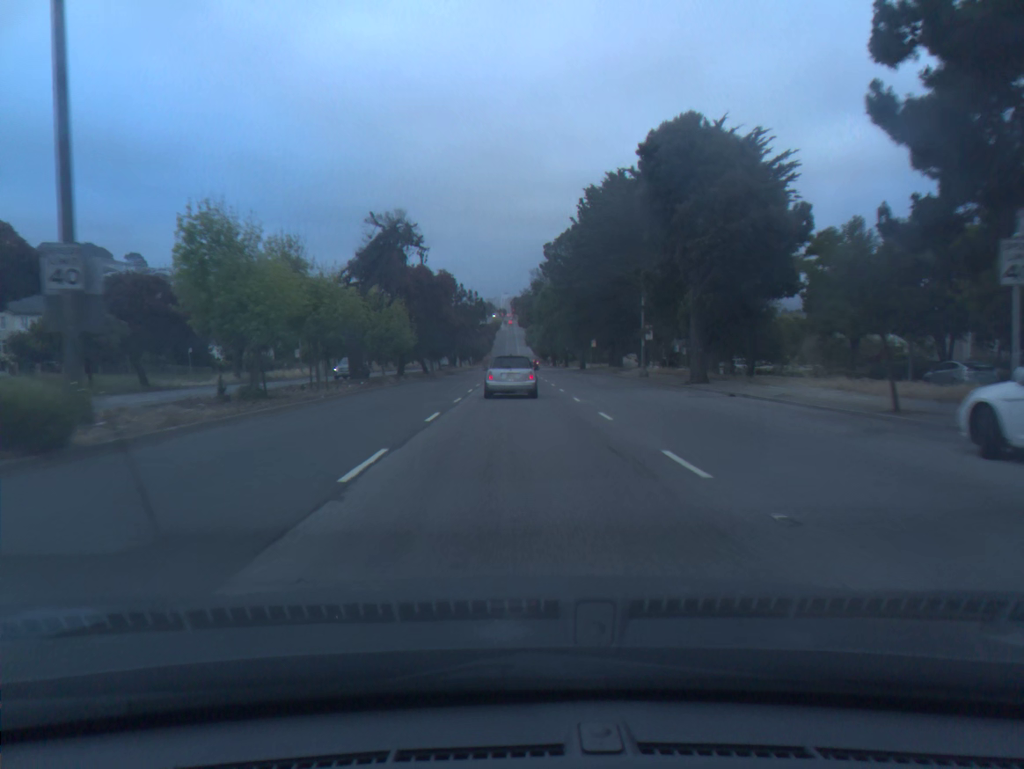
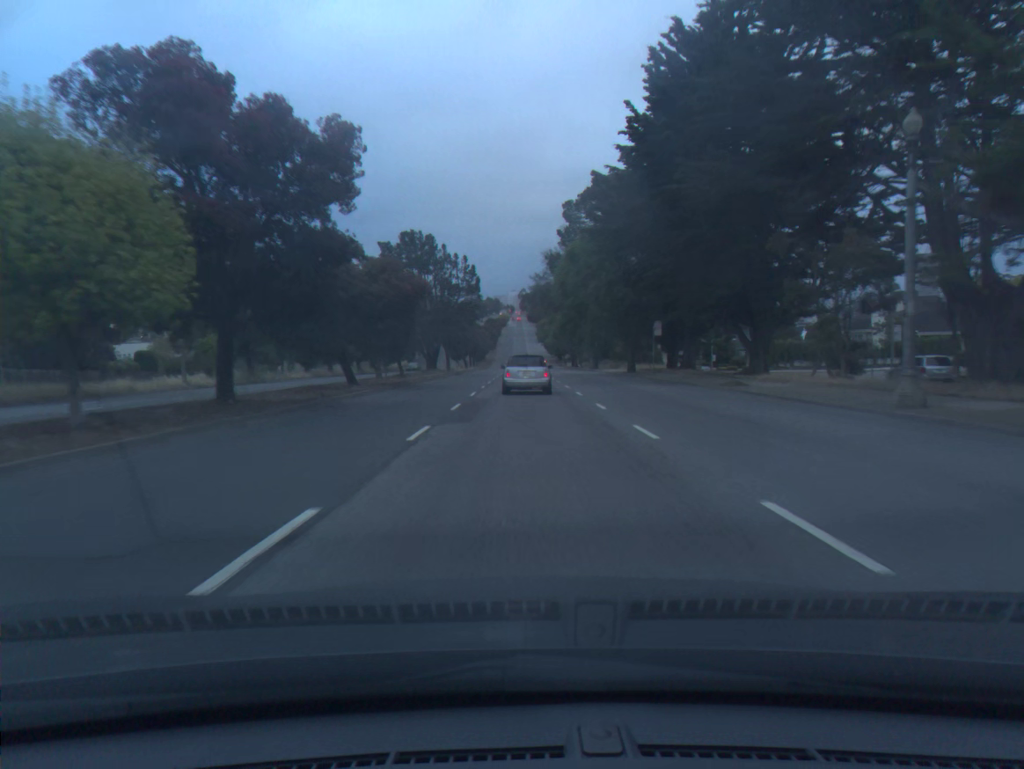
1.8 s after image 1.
(-0.2, +33.2) m; 0°
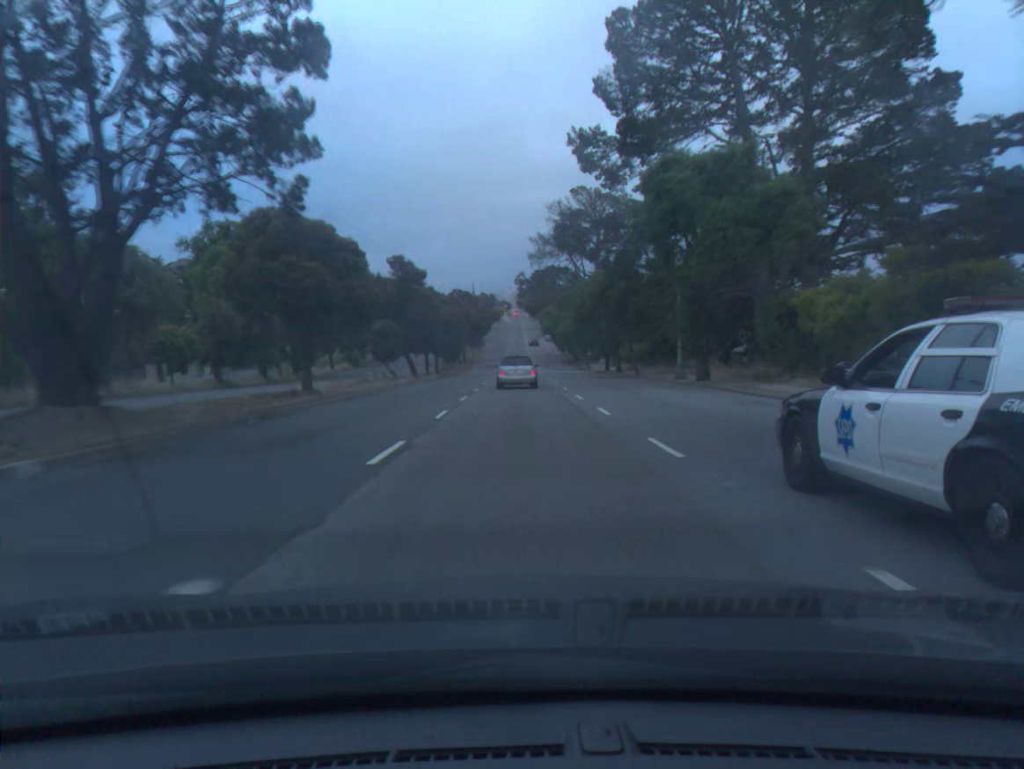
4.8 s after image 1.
(+0.2, +53.4) m; 0°
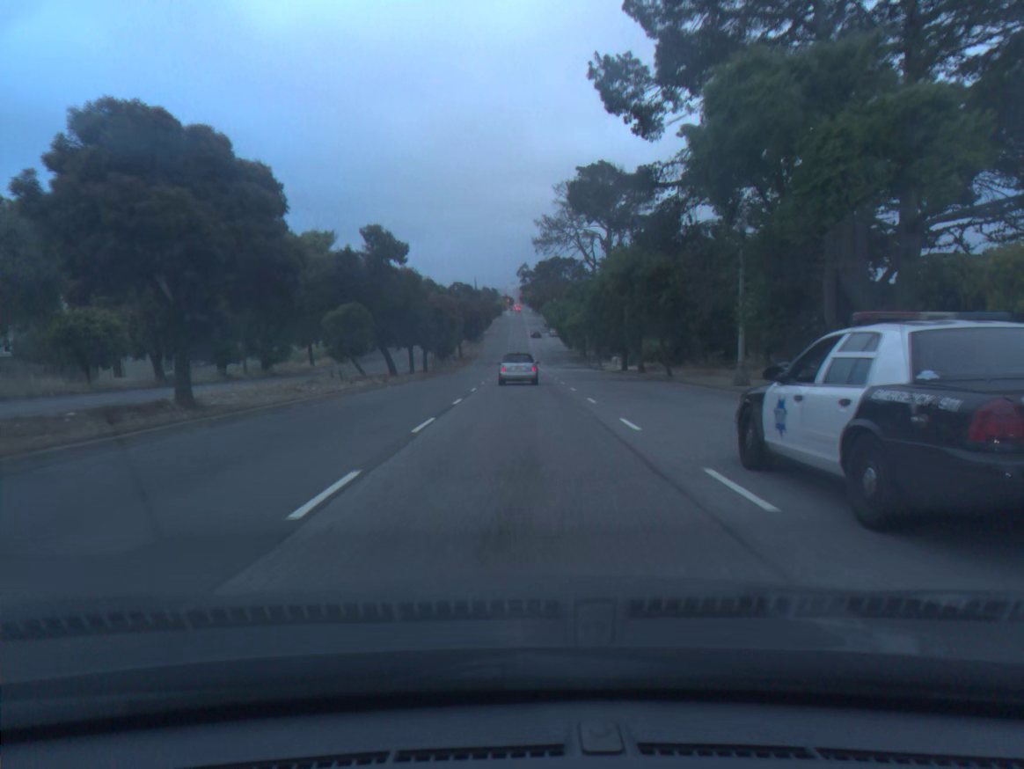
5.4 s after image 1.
(0.0, +10.6) m; 0°
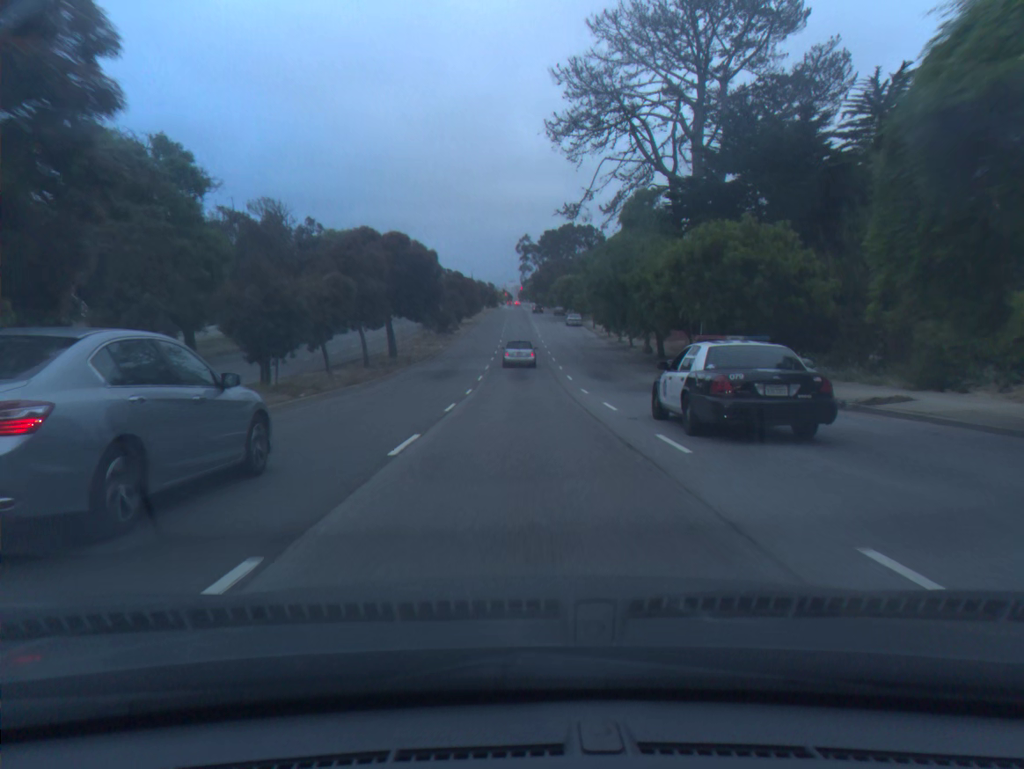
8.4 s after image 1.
(0.0, +54.3) m; 0°
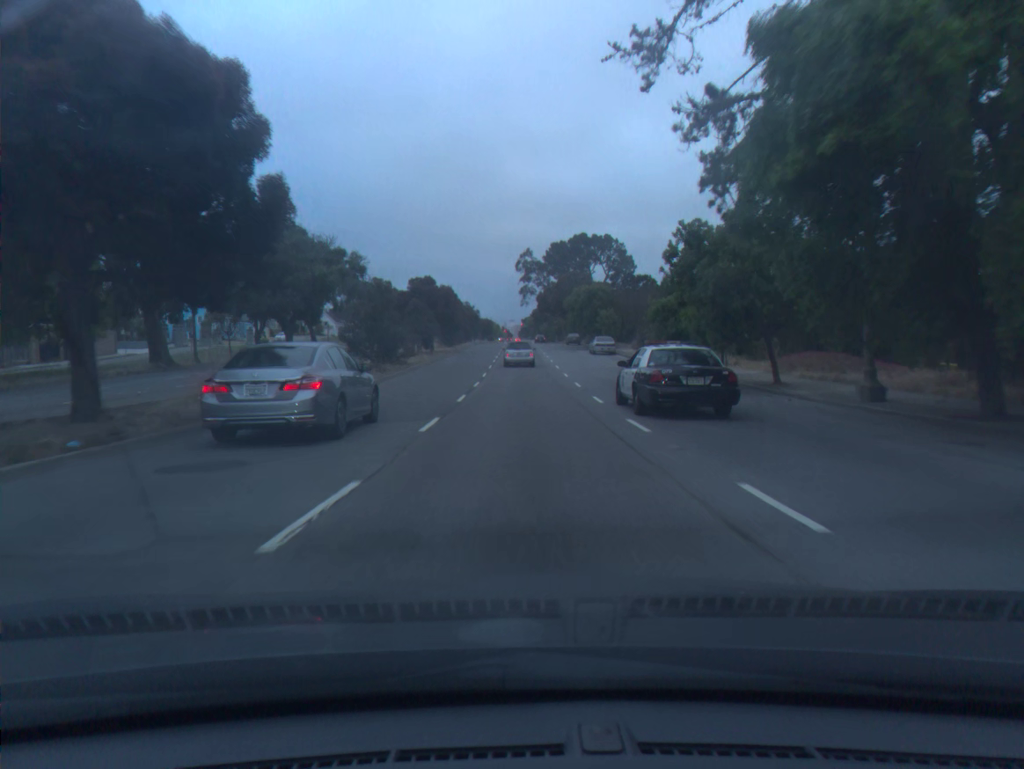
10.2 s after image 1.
(0.0, +33.1) m; 0°
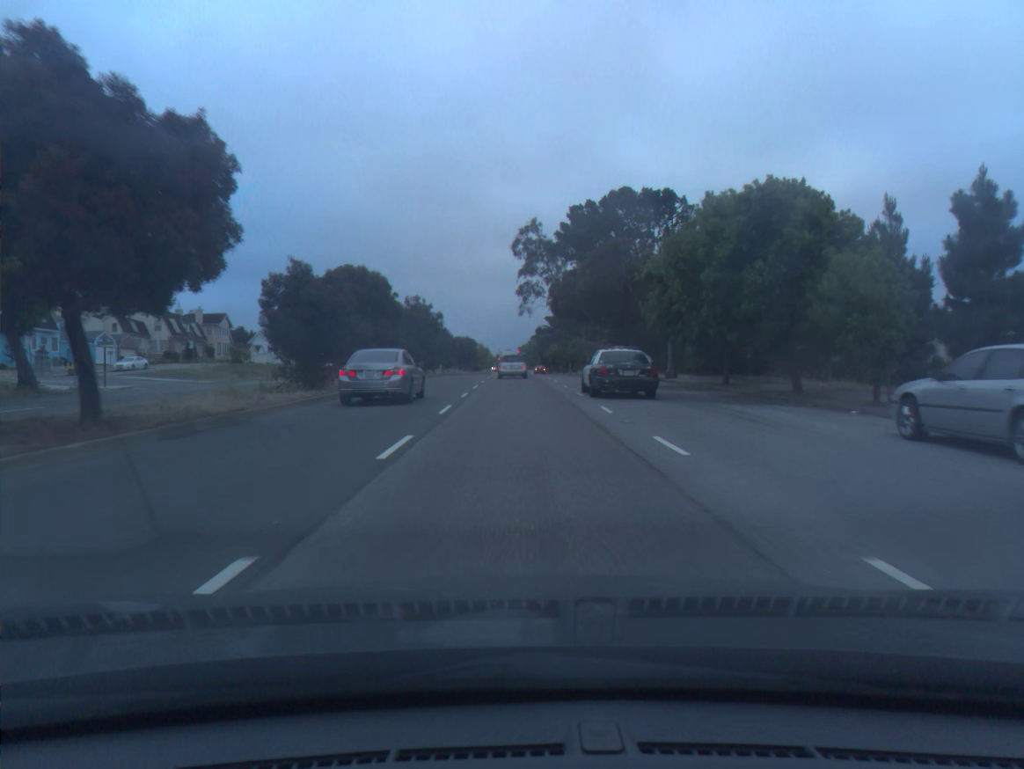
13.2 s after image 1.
(+0.1, +53.5) m; 0°
